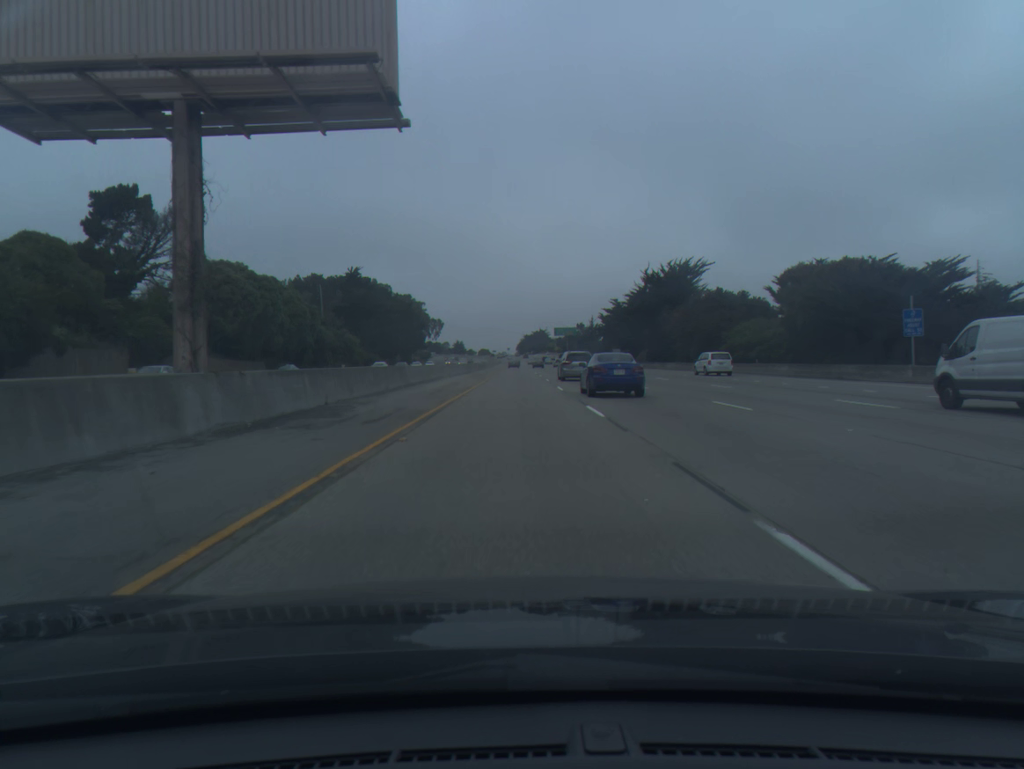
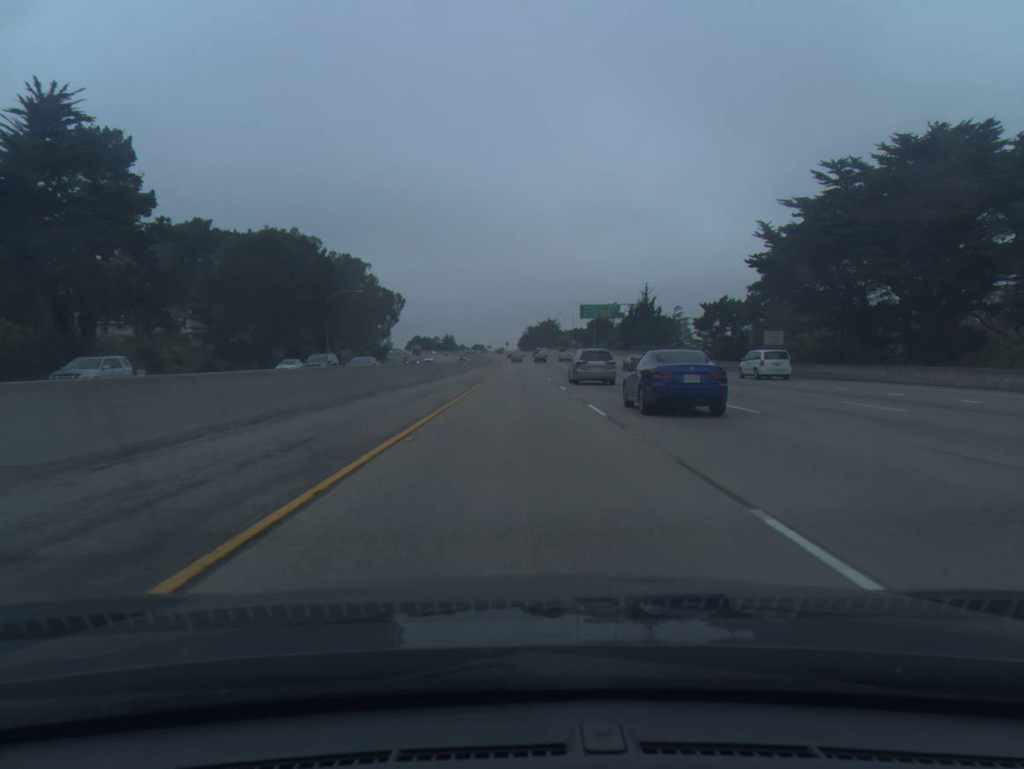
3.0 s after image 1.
(-0.2, +102.0) m; 0°
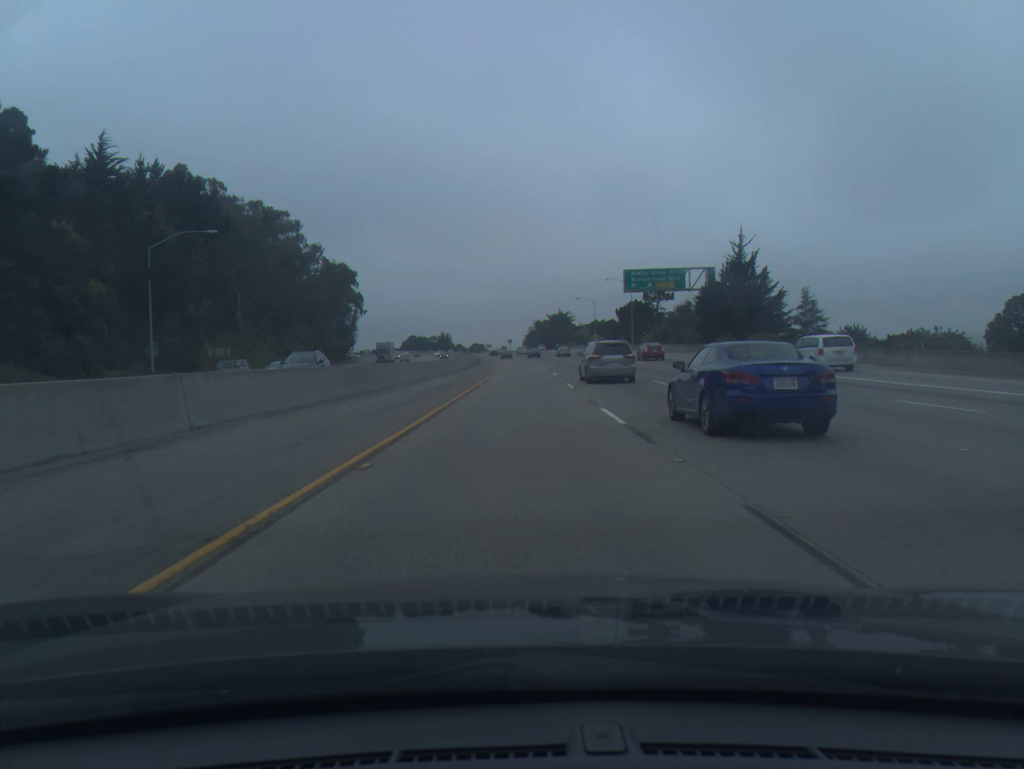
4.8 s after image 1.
(+0.1, +61.4) m; 0°
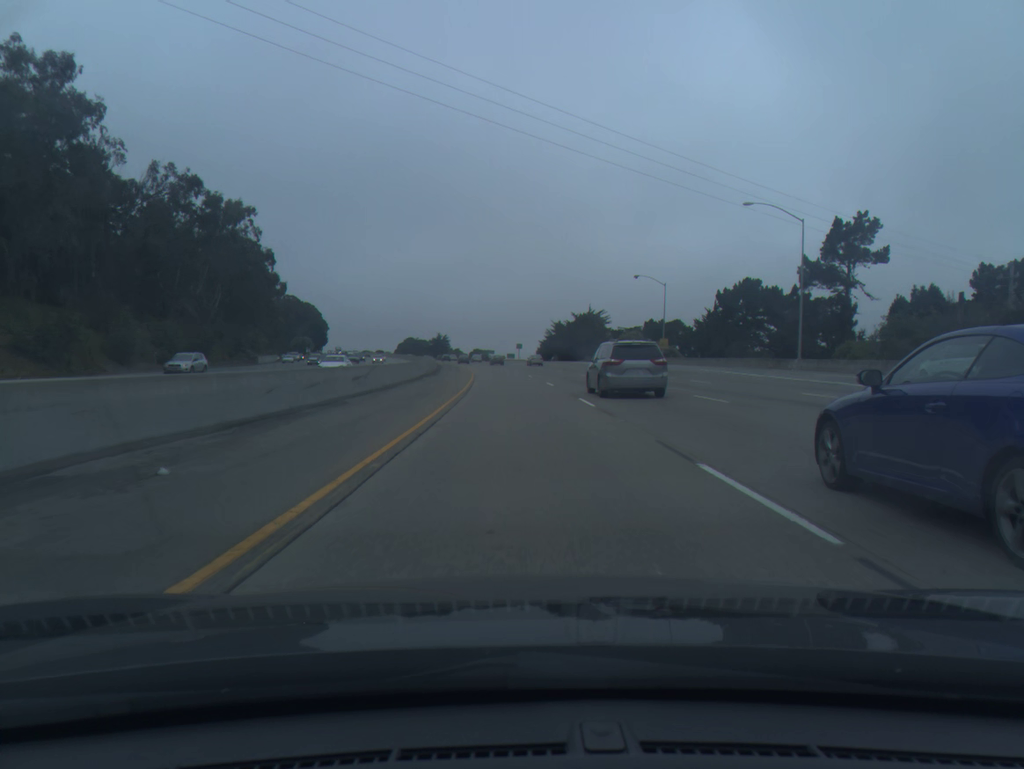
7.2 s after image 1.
(-0.1, +81.6) m; -1°
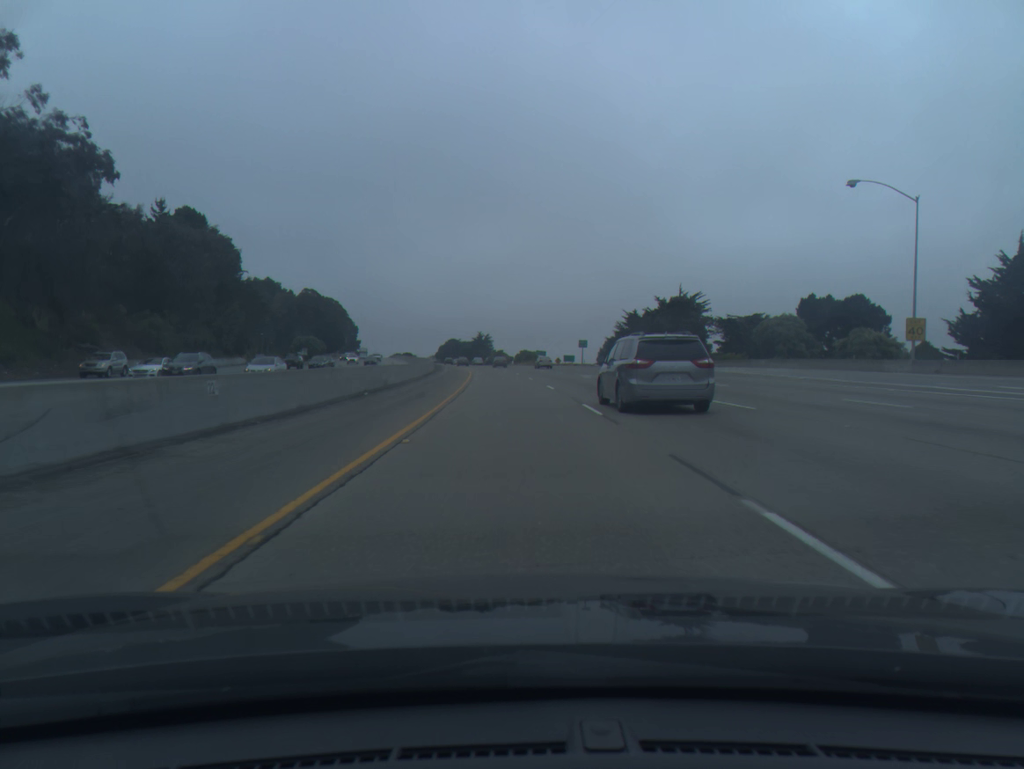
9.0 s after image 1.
(-1.7, +61.0) m; -4°
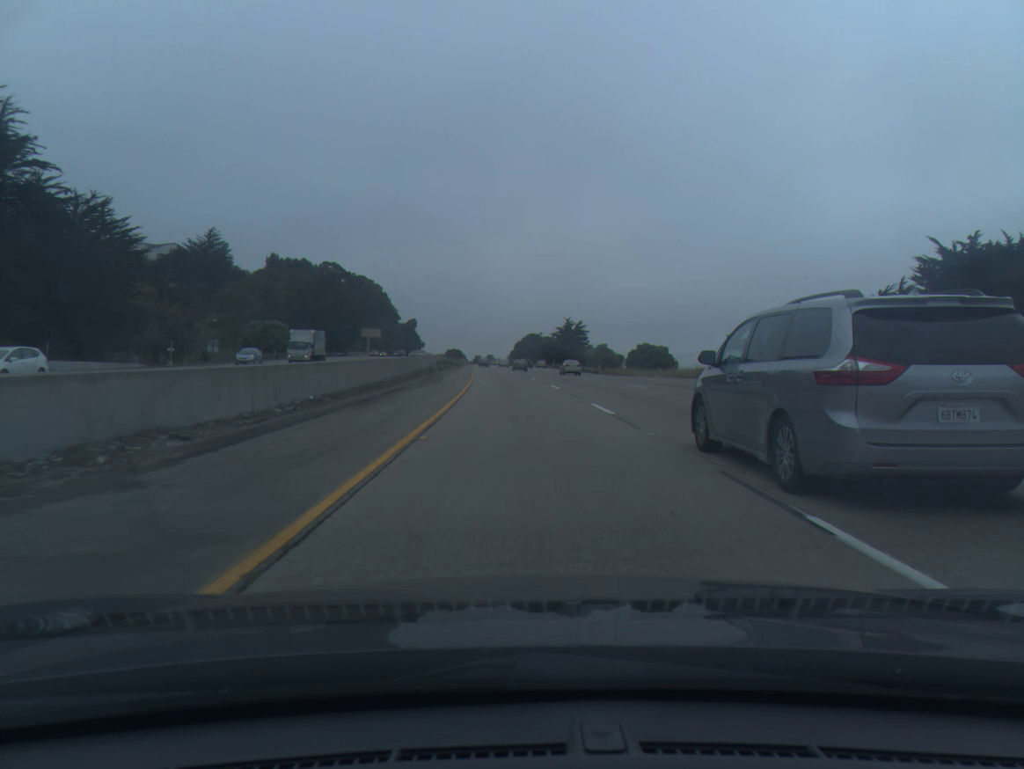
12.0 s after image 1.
(-5.8, +101.6) m; -6°
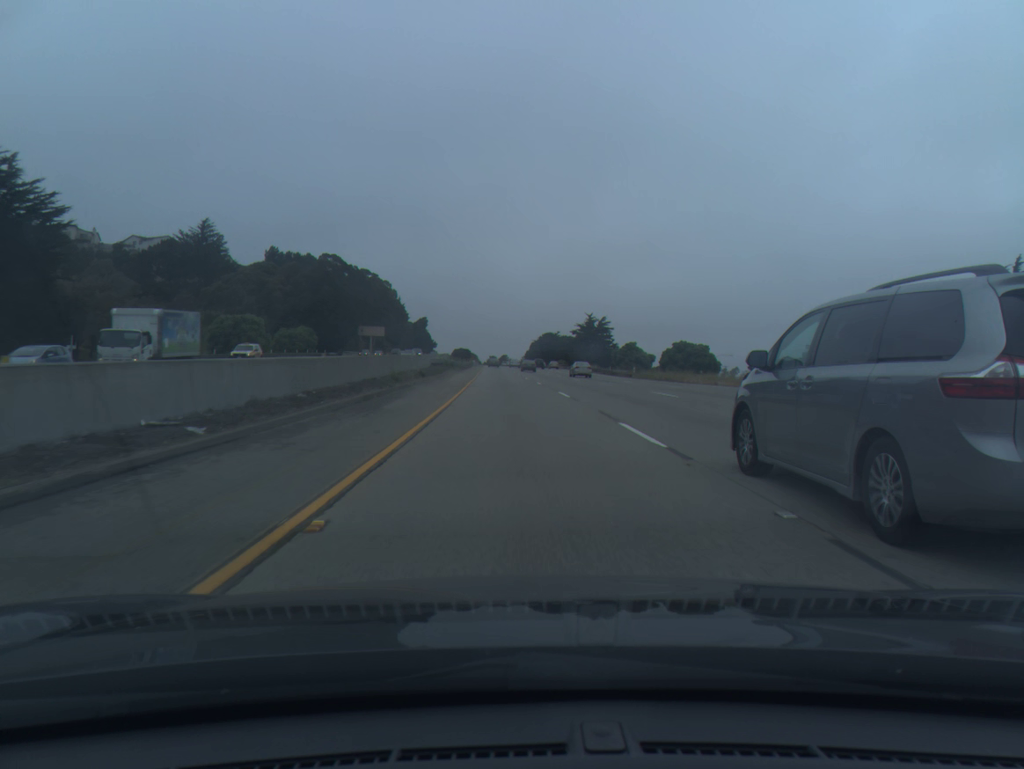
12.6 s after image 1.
(-0.2, +20.4) m; -1°
